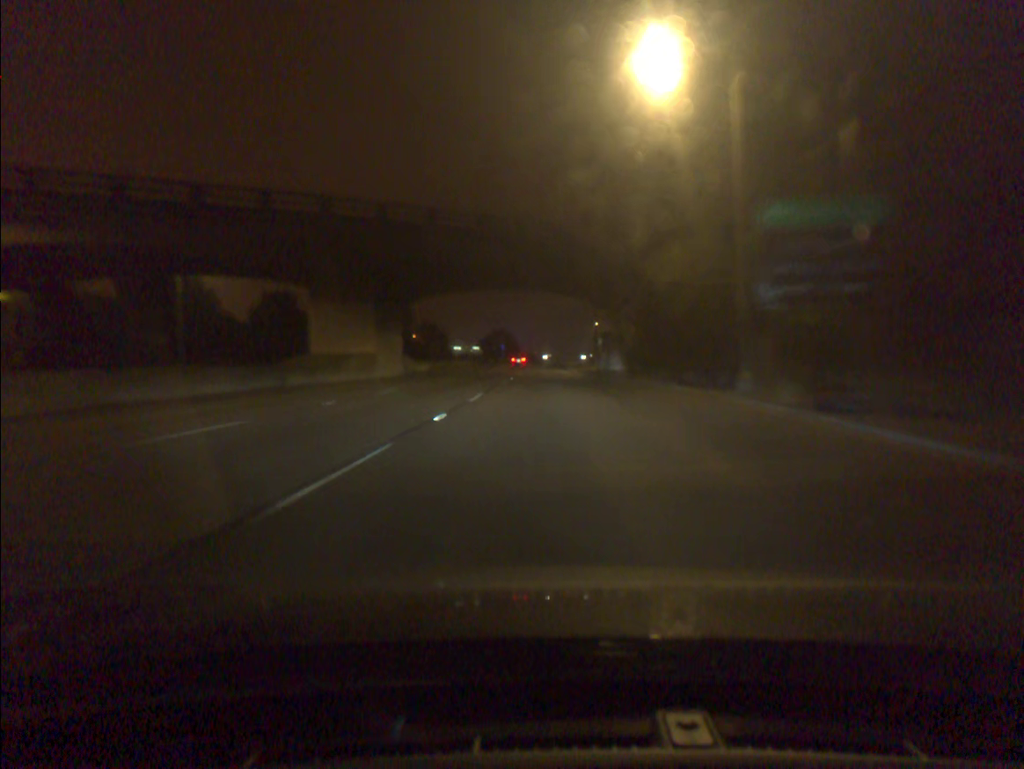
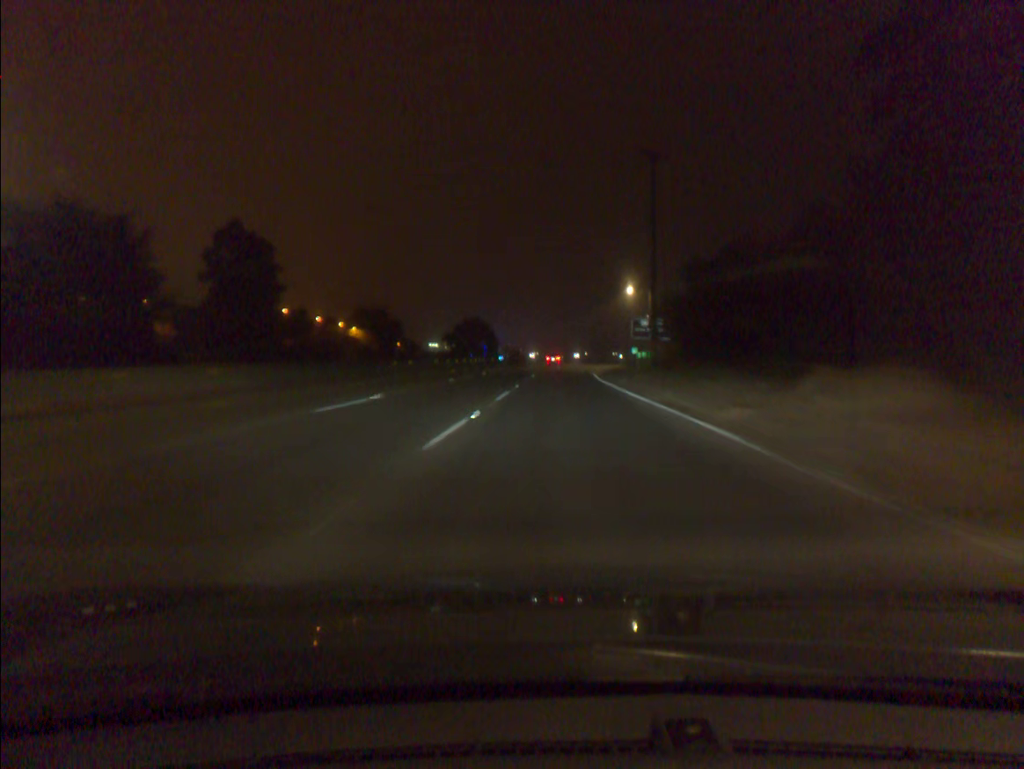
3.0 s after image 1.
(+0.9, +81.4) m; +1°
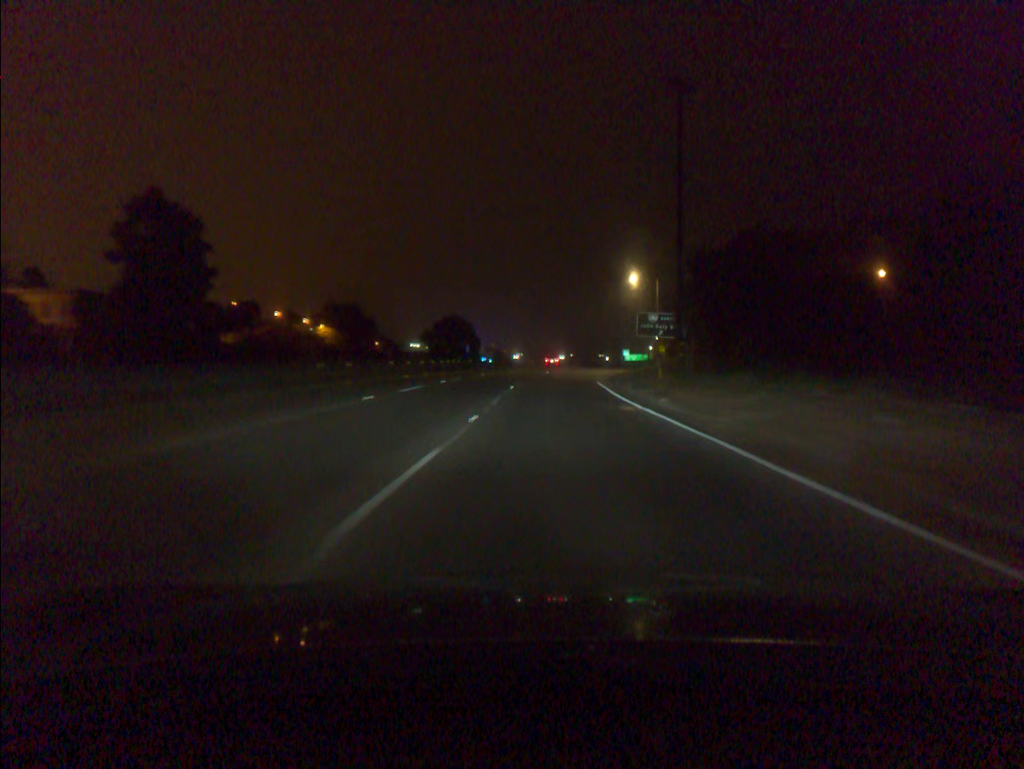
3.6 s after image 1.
(+0.1, +15.6) m; +1°
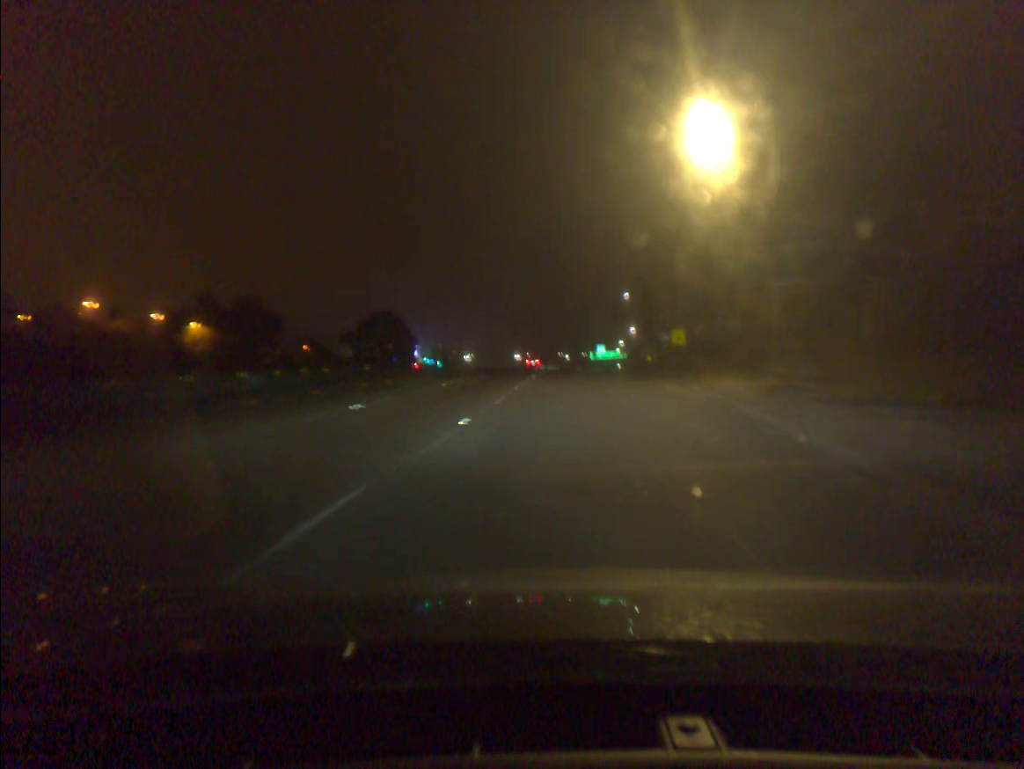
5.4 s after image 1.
(+1.4, +45.9) m; +4°
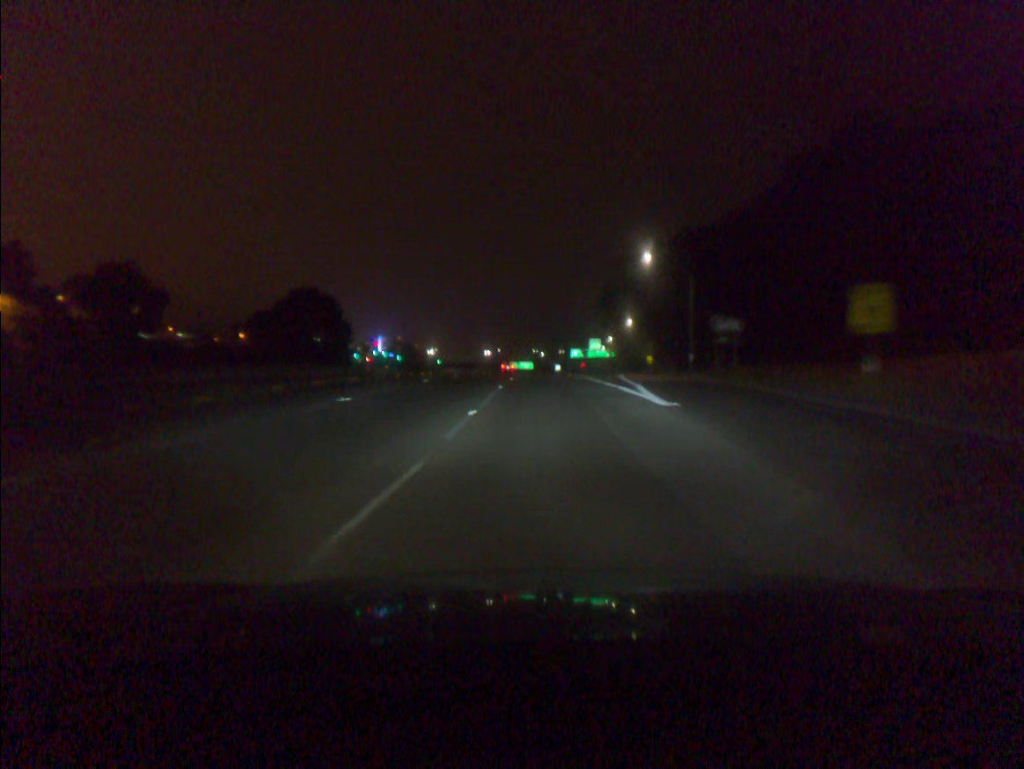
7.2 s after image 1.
(+0.8, +45.3) m; +2°
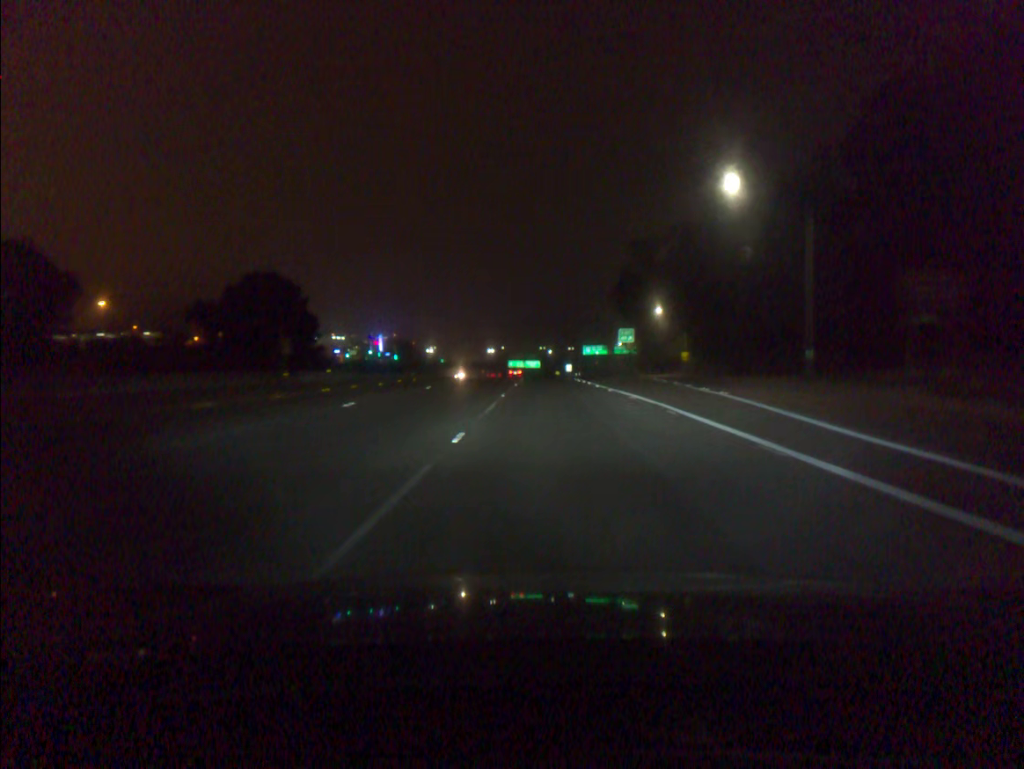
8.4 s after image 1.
(-0.1, +30.1) m; 0°
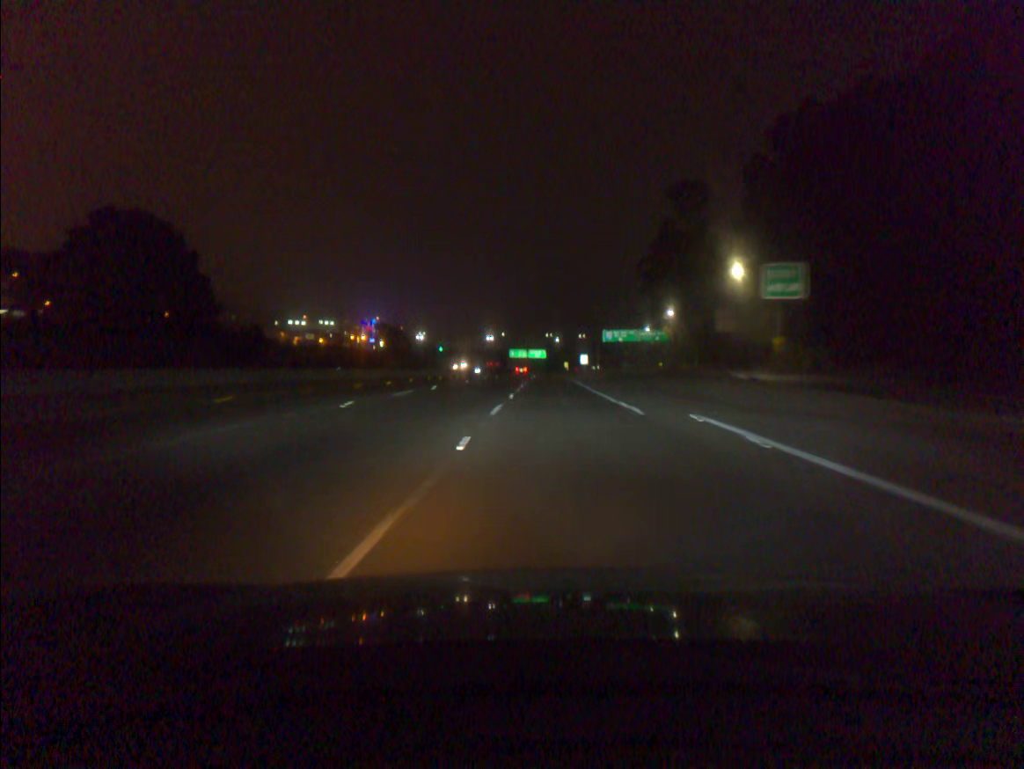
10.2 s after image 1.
(-0.2, +45.5) m; -1°
